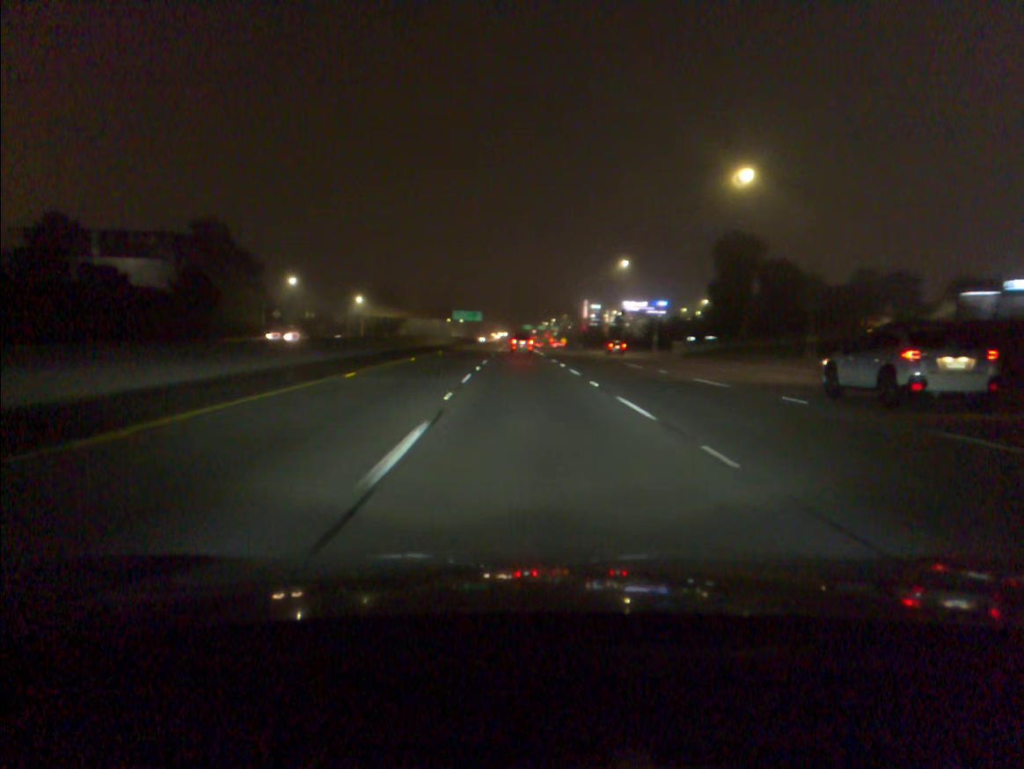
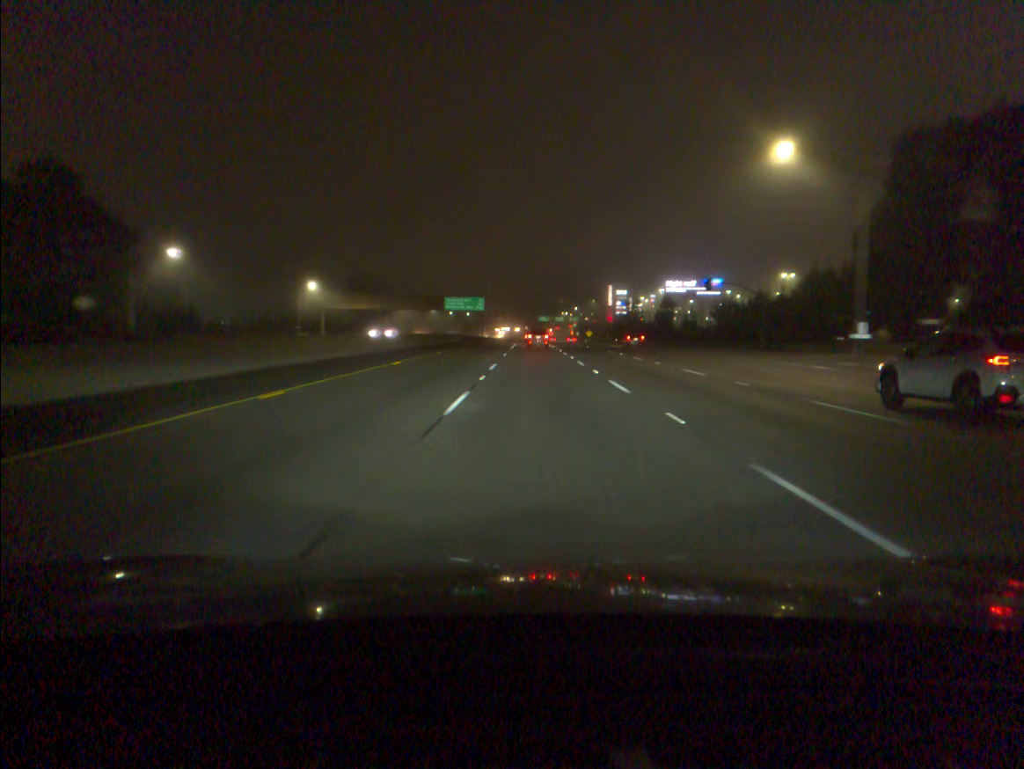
(-1.1, +52.8) m; -1°
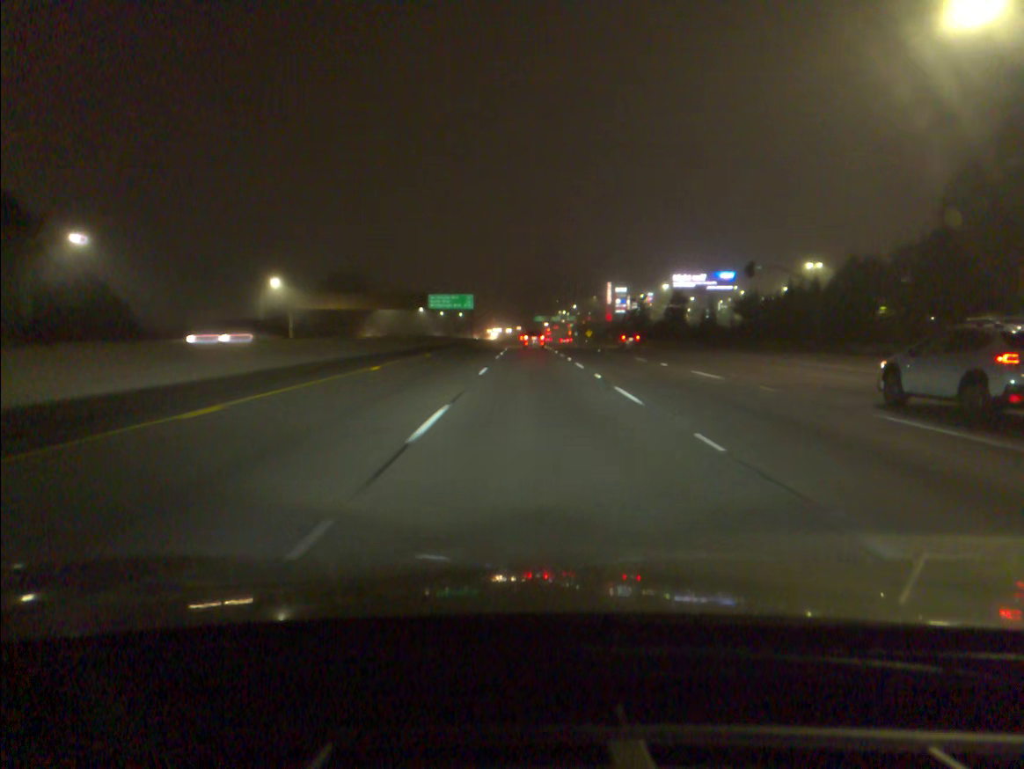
(+0.1, +17.7) m; 0°
